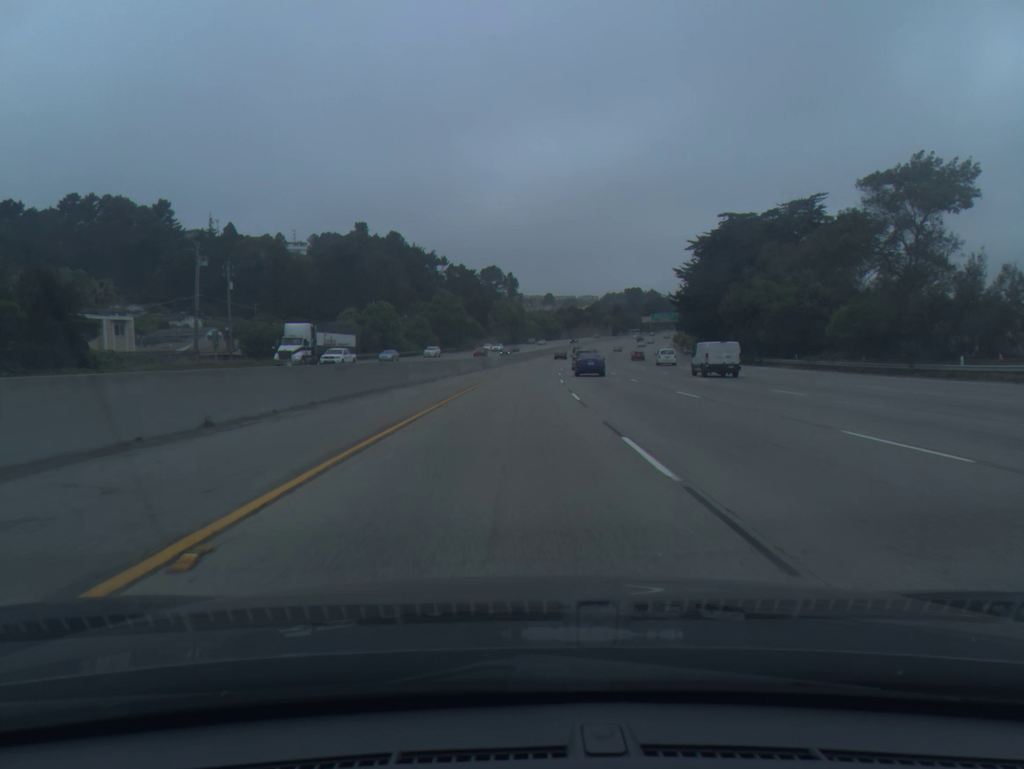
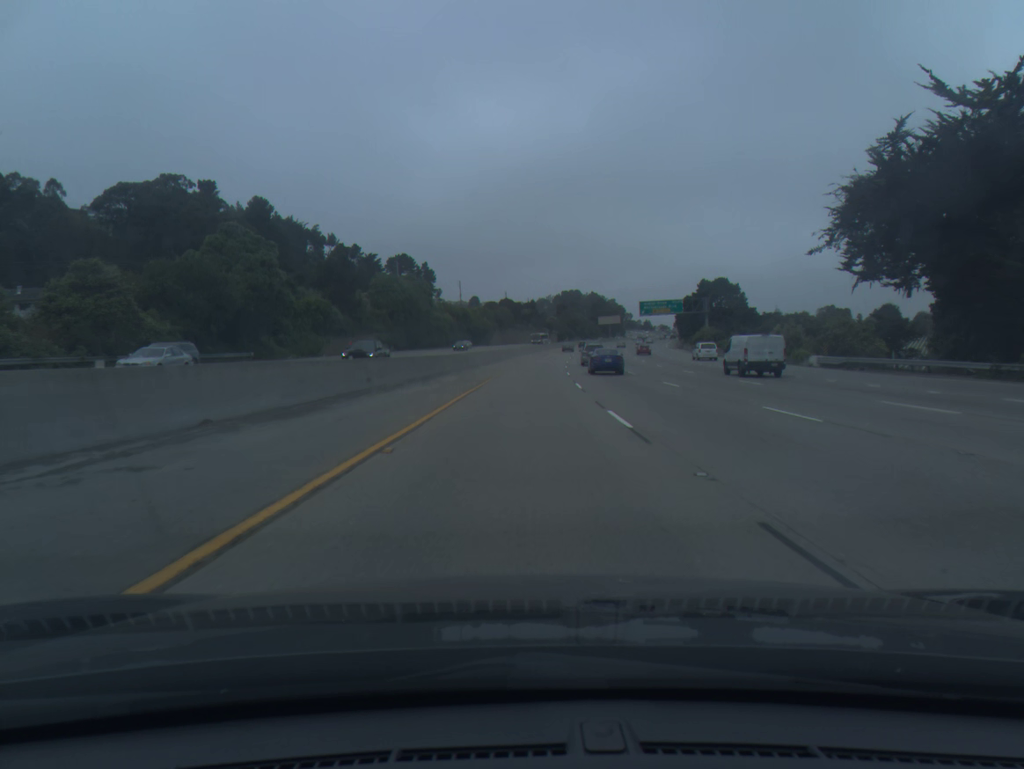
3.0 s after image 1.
(+4.1, +96.8) m; +5°
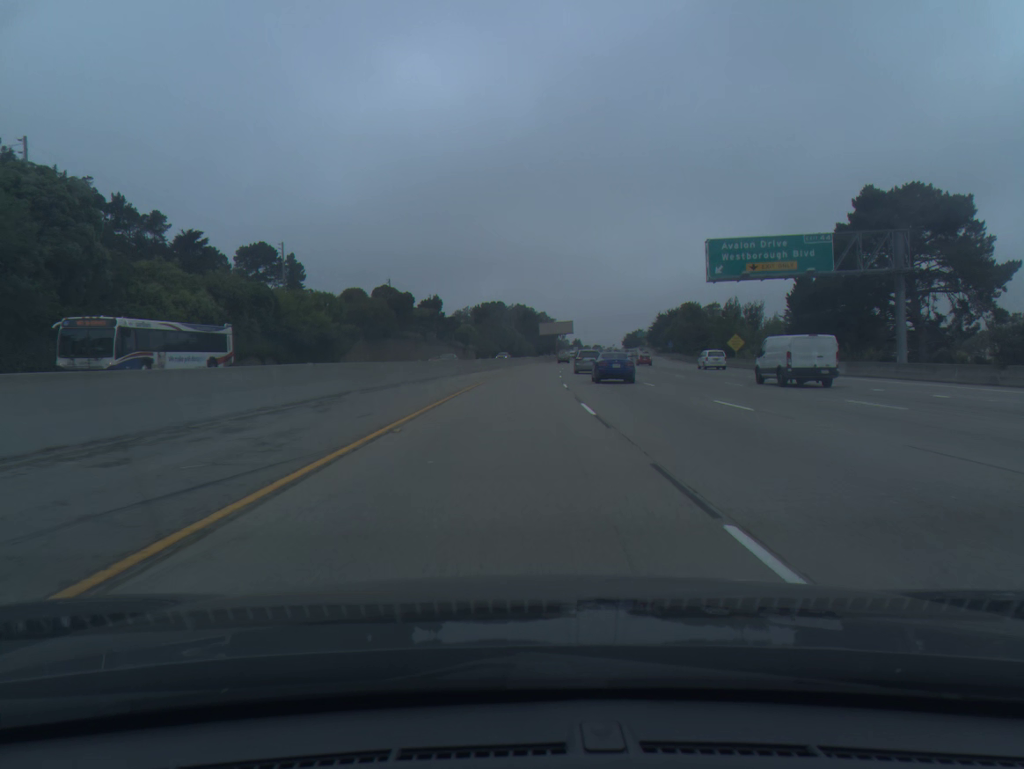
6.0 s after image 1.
(+5.3, +98.8) m; +6°
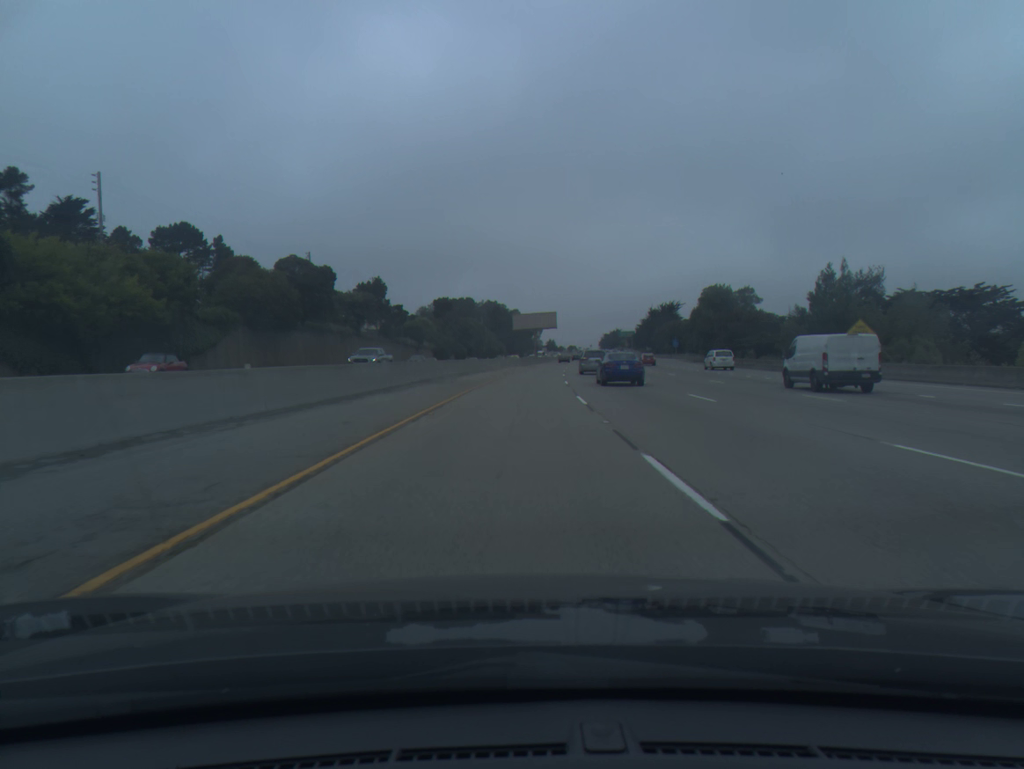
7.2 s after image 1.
(+0.7, +39.9) m; +2°
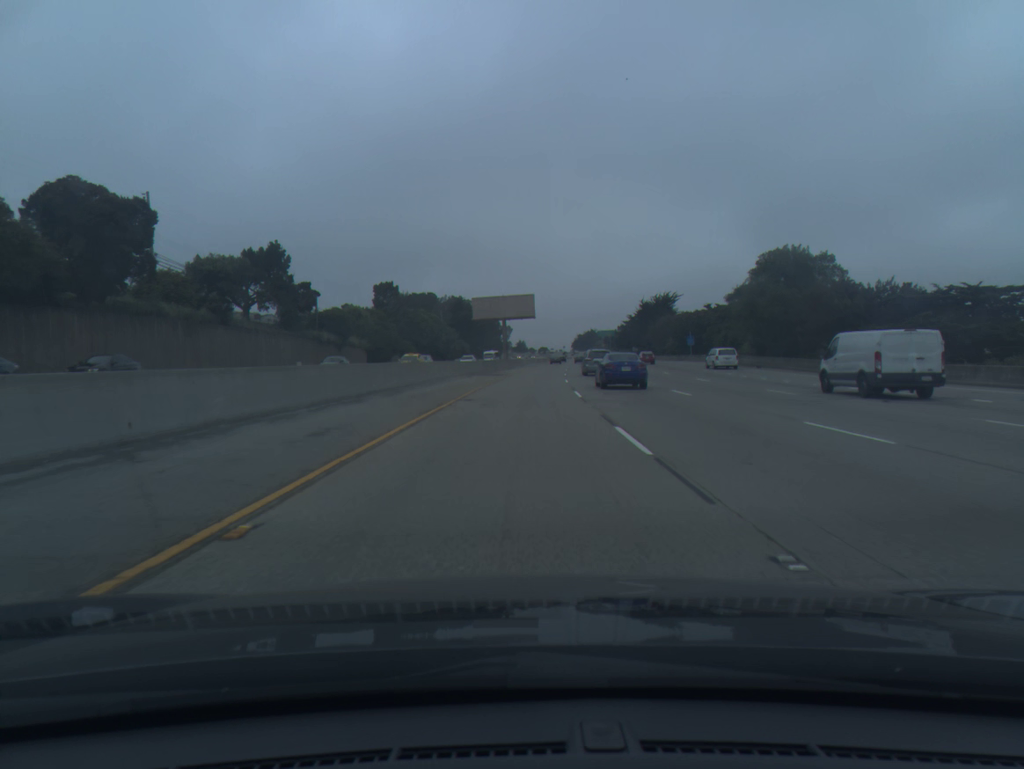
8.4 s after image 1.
(+0.8, +40.1) m; +2°
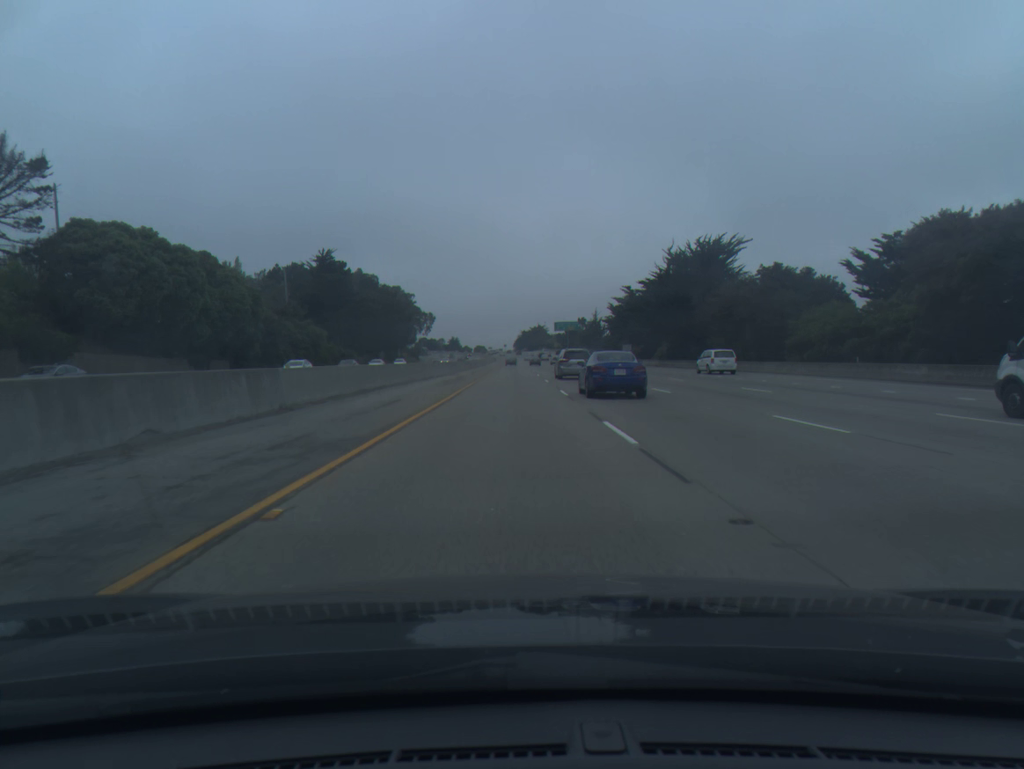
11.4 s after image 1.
(+4.7, +101.2) m; +4°
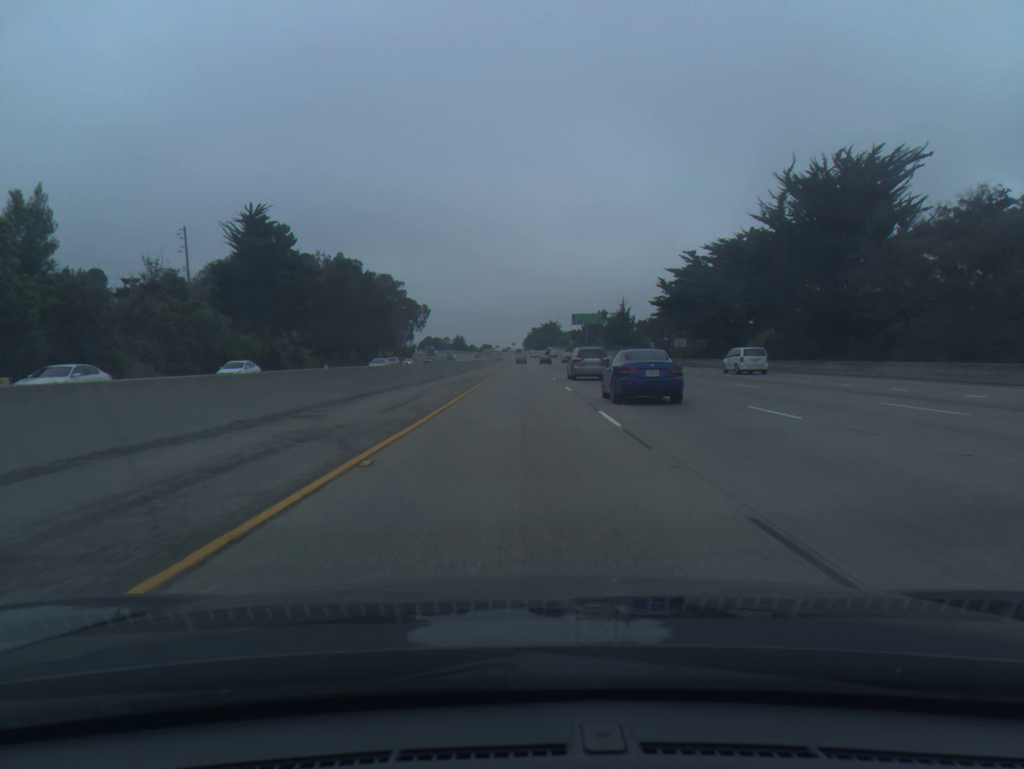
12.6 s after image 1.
(-0.2, +40.8) m; -1°
